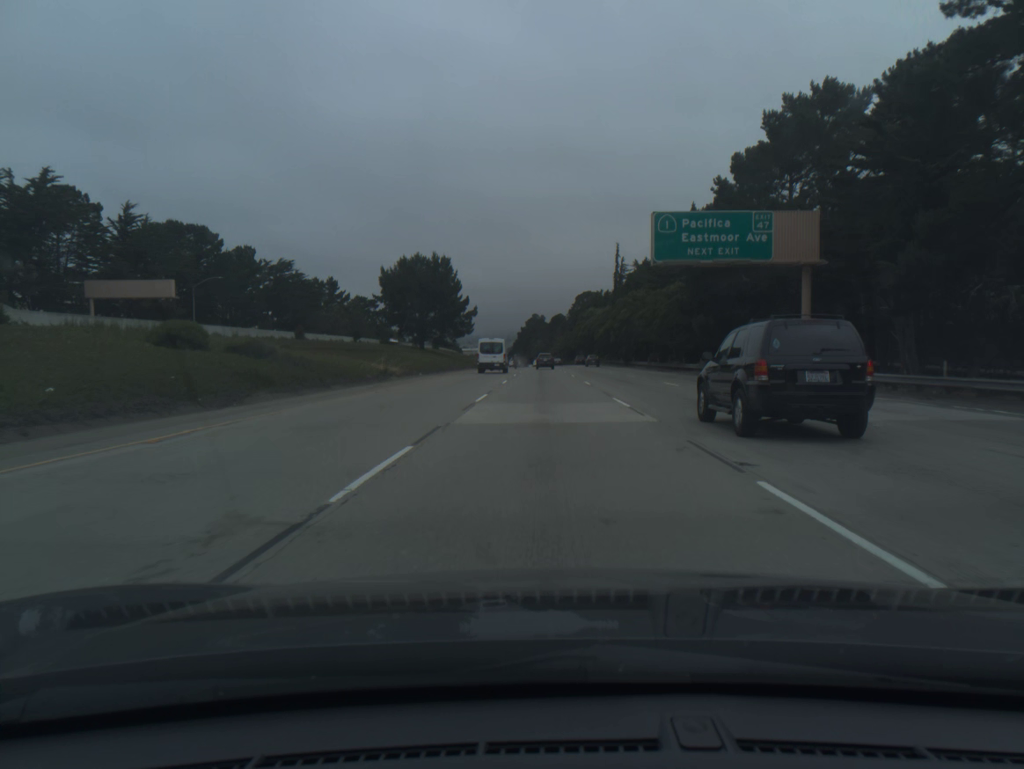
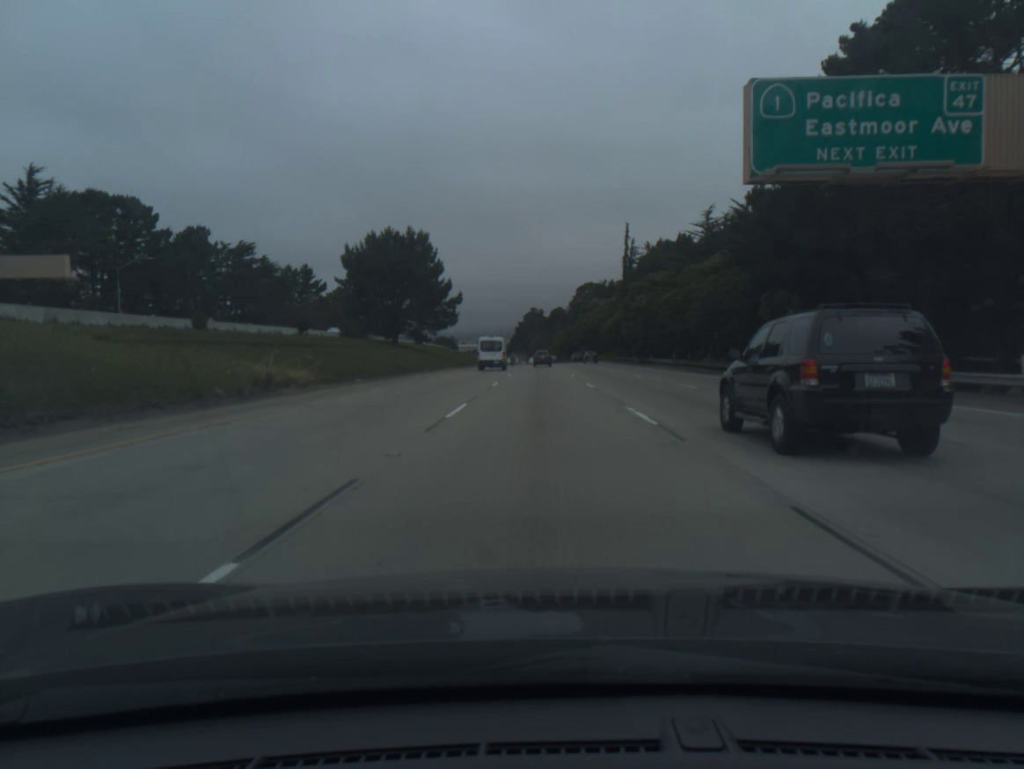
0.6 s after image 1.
(0.0, +19.6) m; 0°
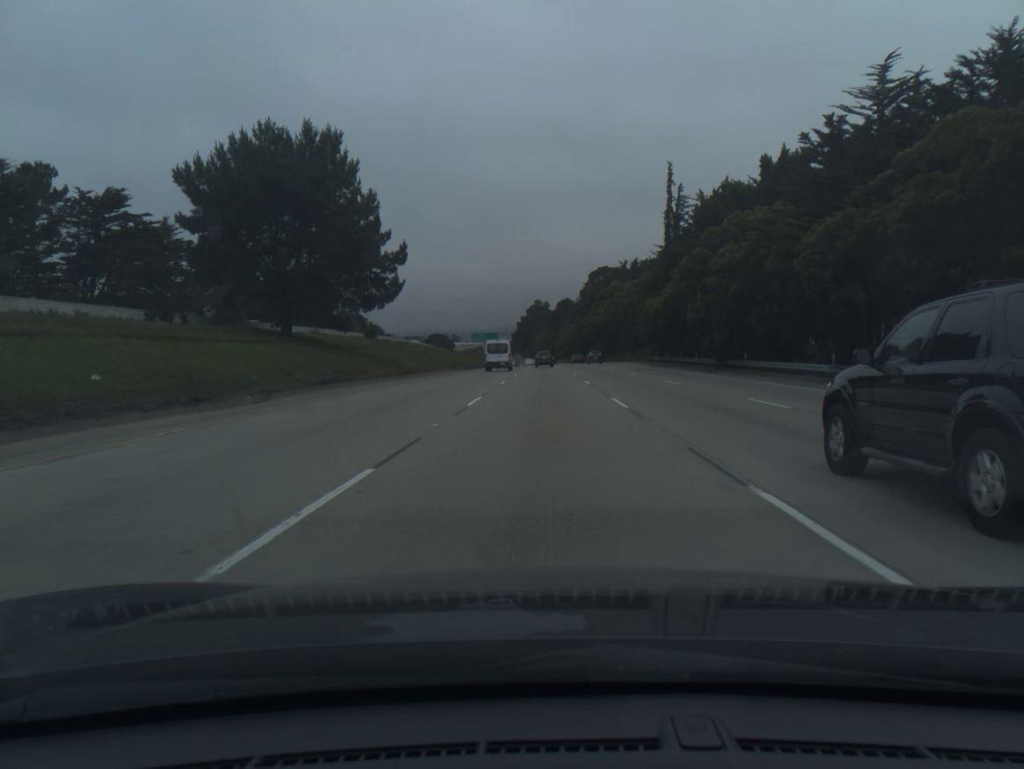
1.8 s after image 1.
(-0.1, +39.5) m; 0°
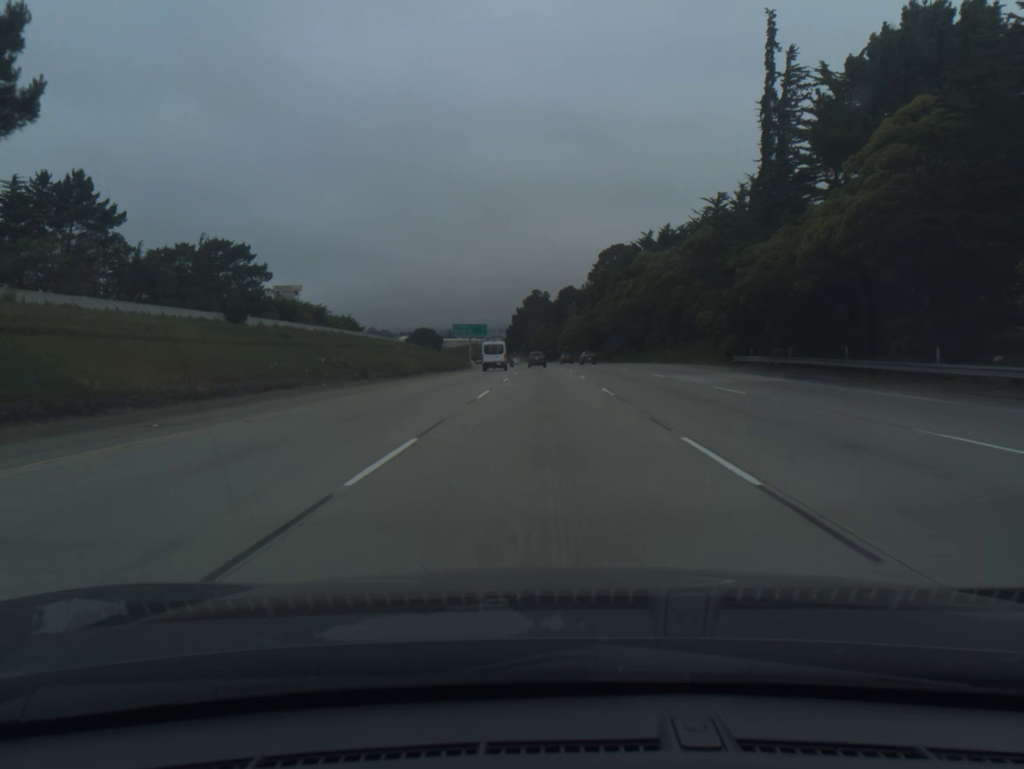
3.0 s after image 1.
(0.0, +39.7) m; 0°
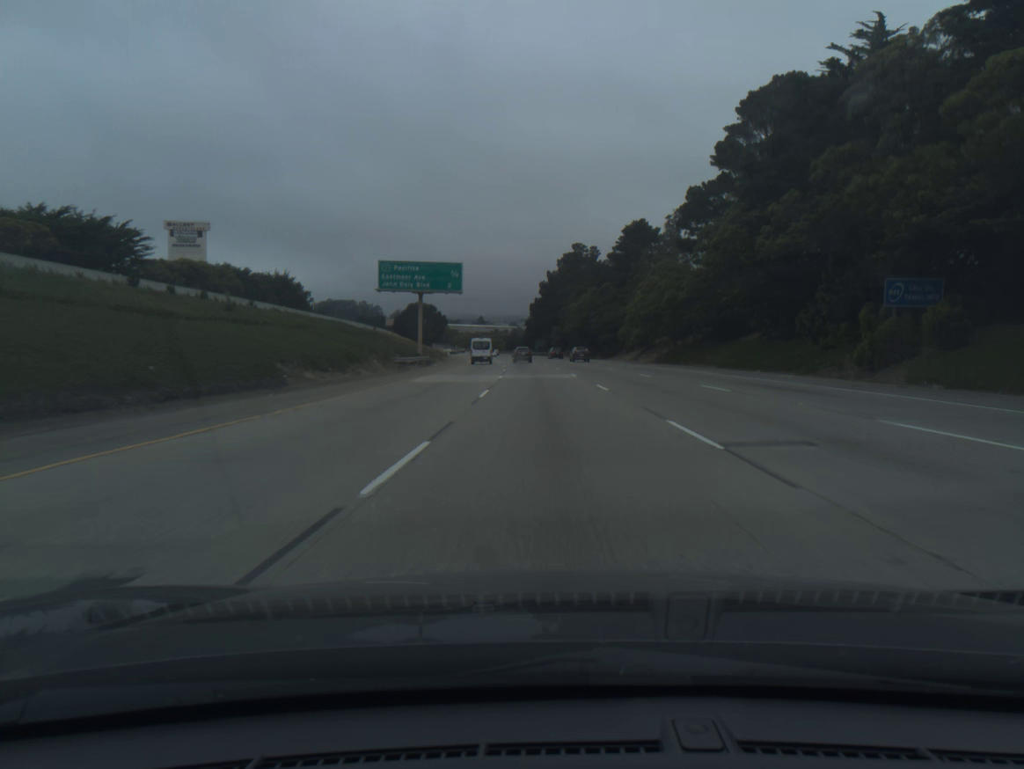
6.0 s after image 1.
(-1.3, +99.8) m; -2°
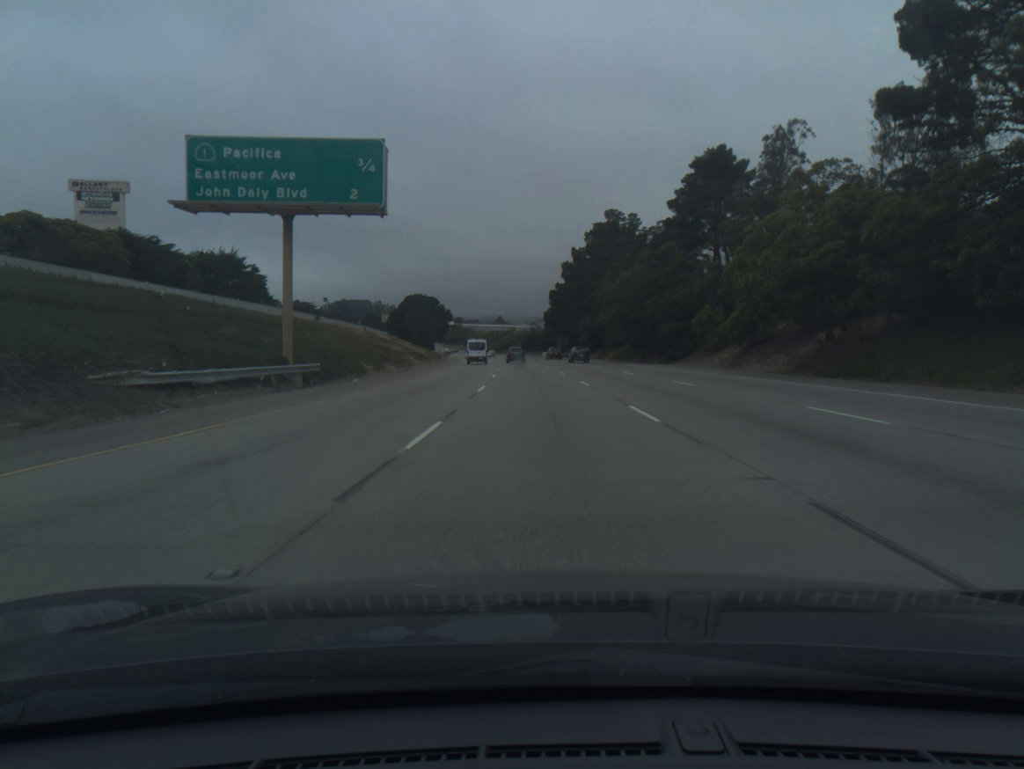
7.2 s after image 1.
(-0.5, +40.2) m; -2°
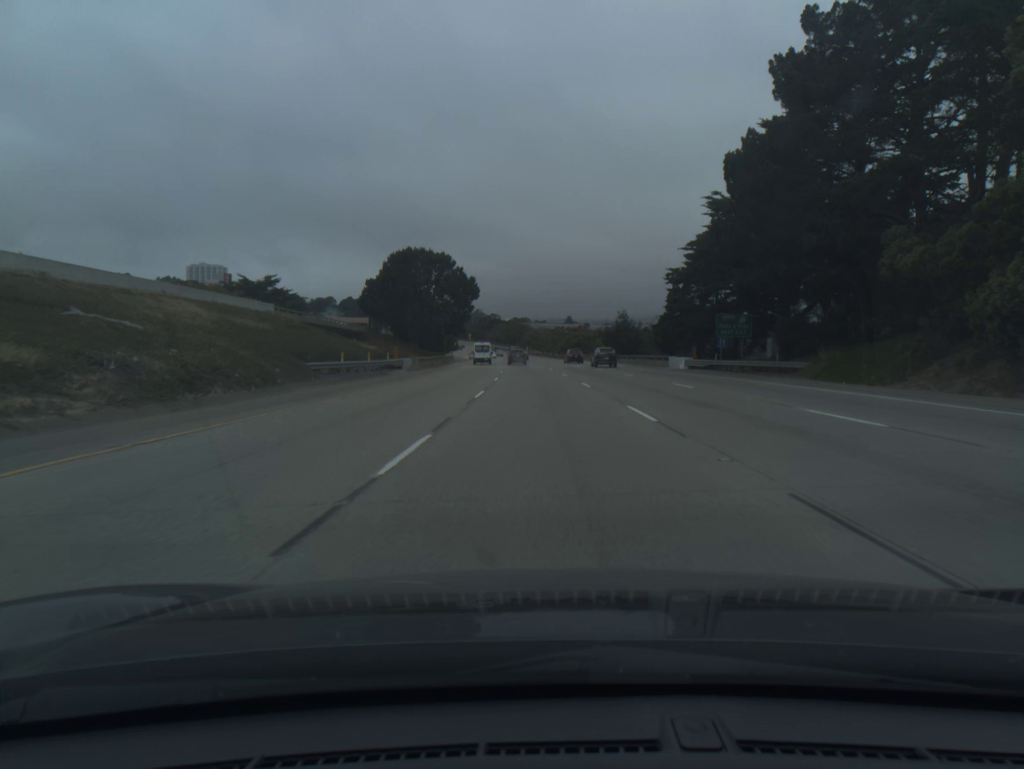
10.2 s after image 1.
(-4.7, +101.4) m; -5°
